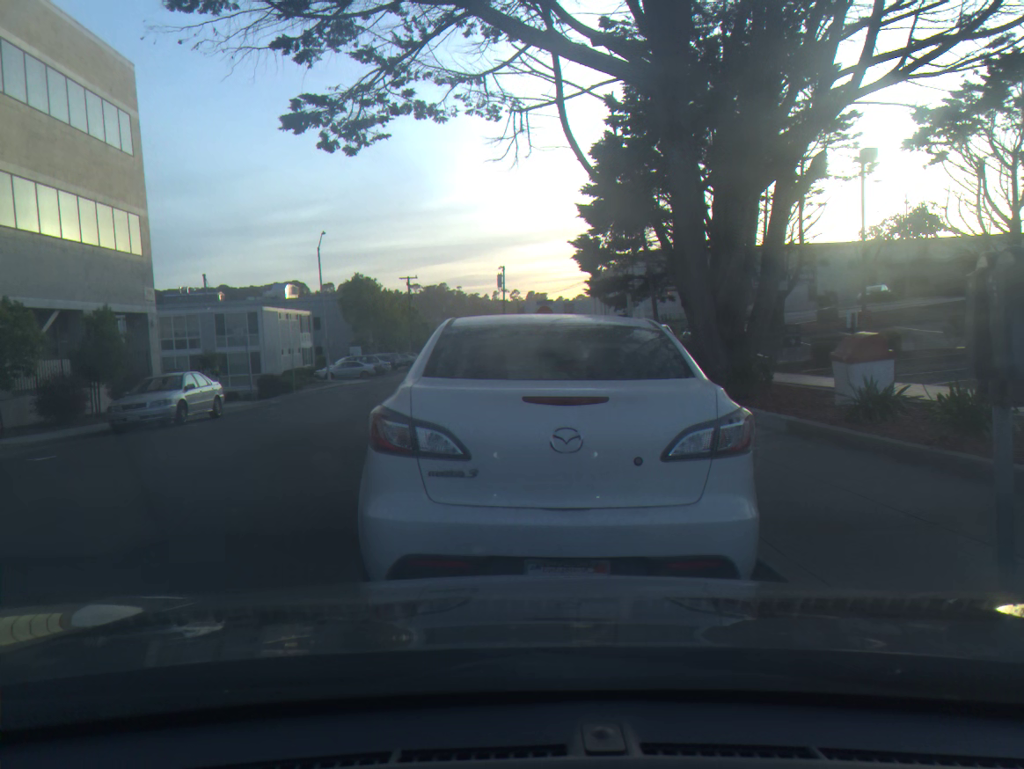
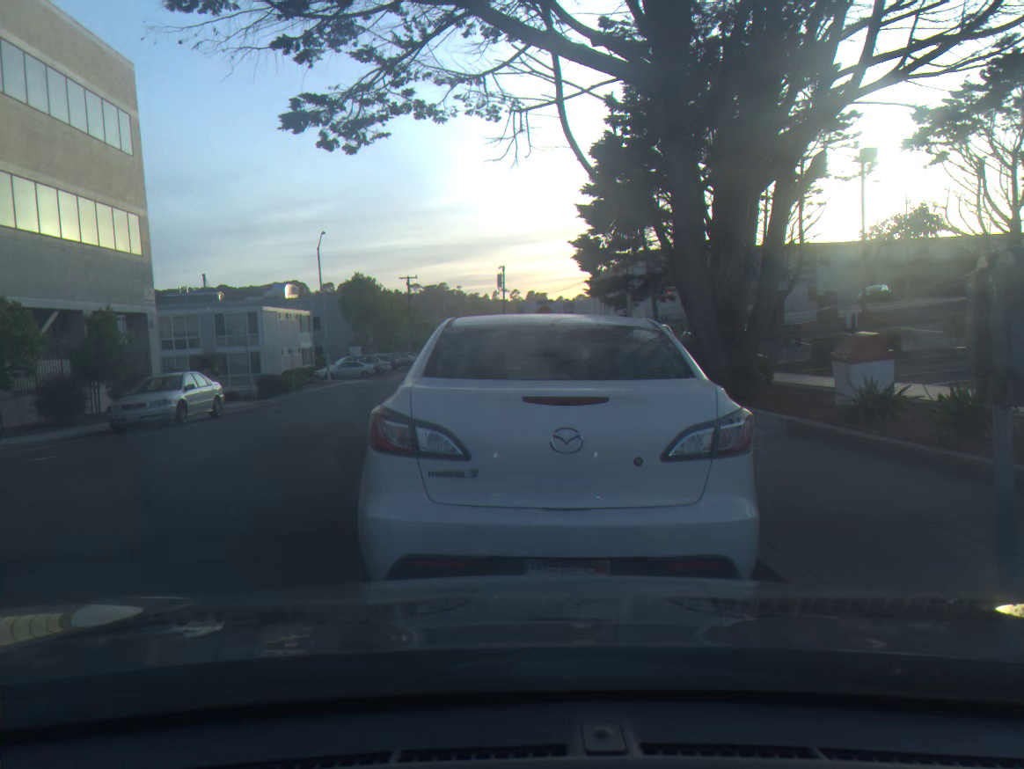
(0.0, 0.0) m; 0°
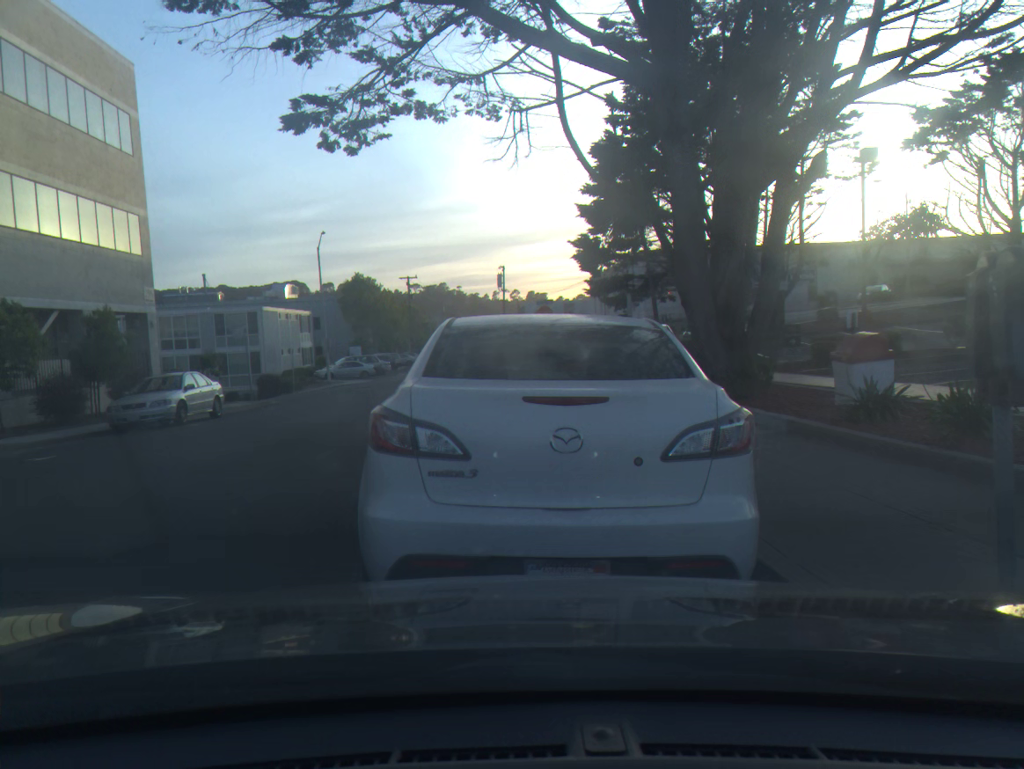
(0.0, 0.0) m; 0°
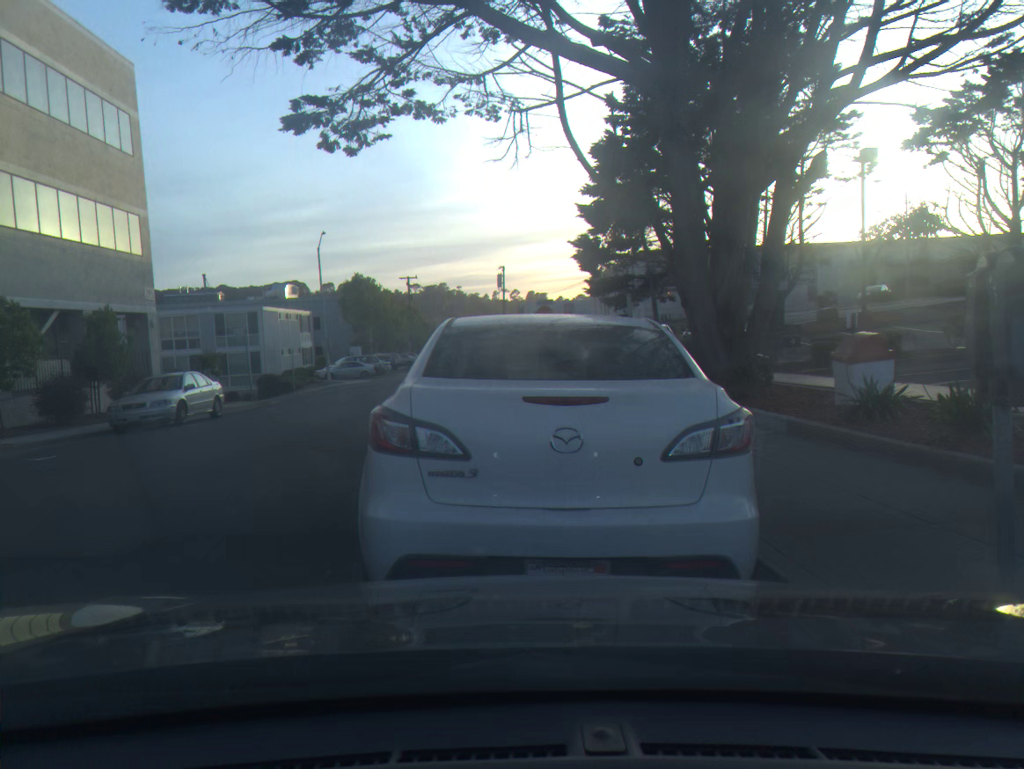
(0.0, 0.0) m; 0°
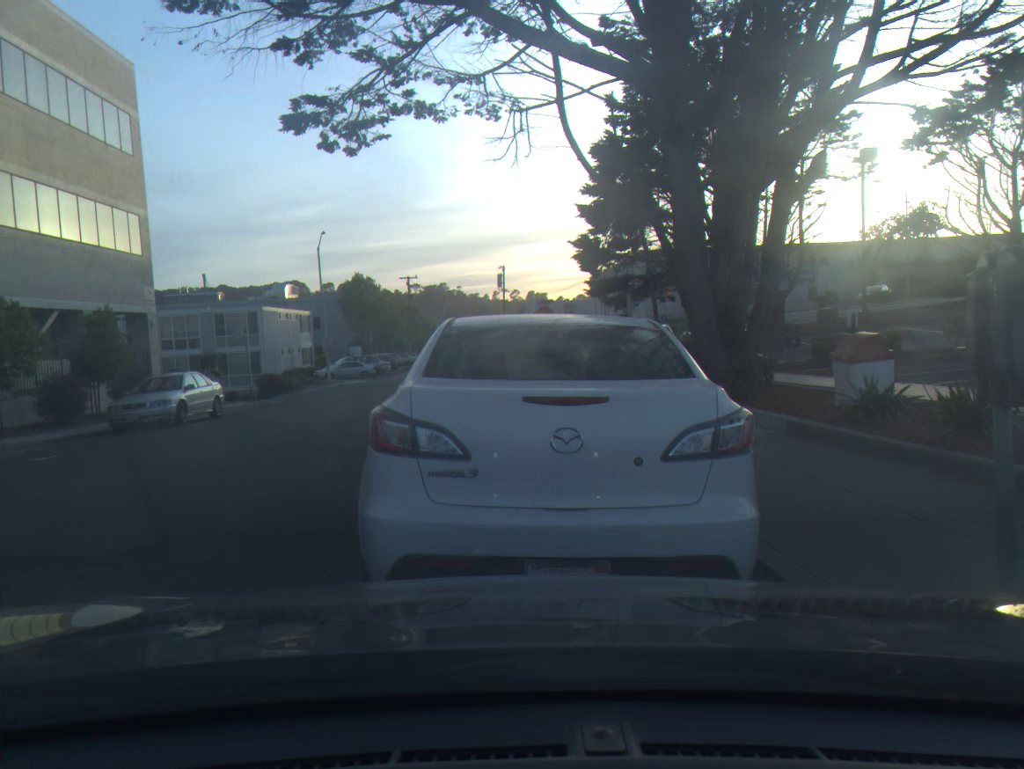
(0.0, 0.0) m; 0°
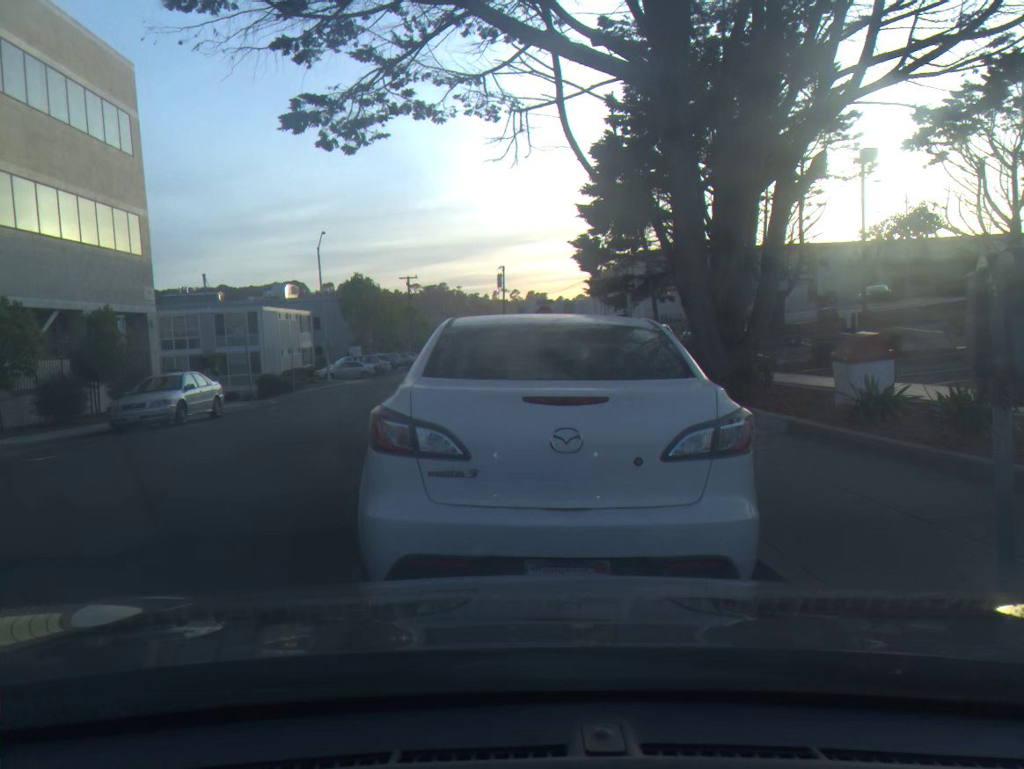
(0.0, 0.0) m; 0°
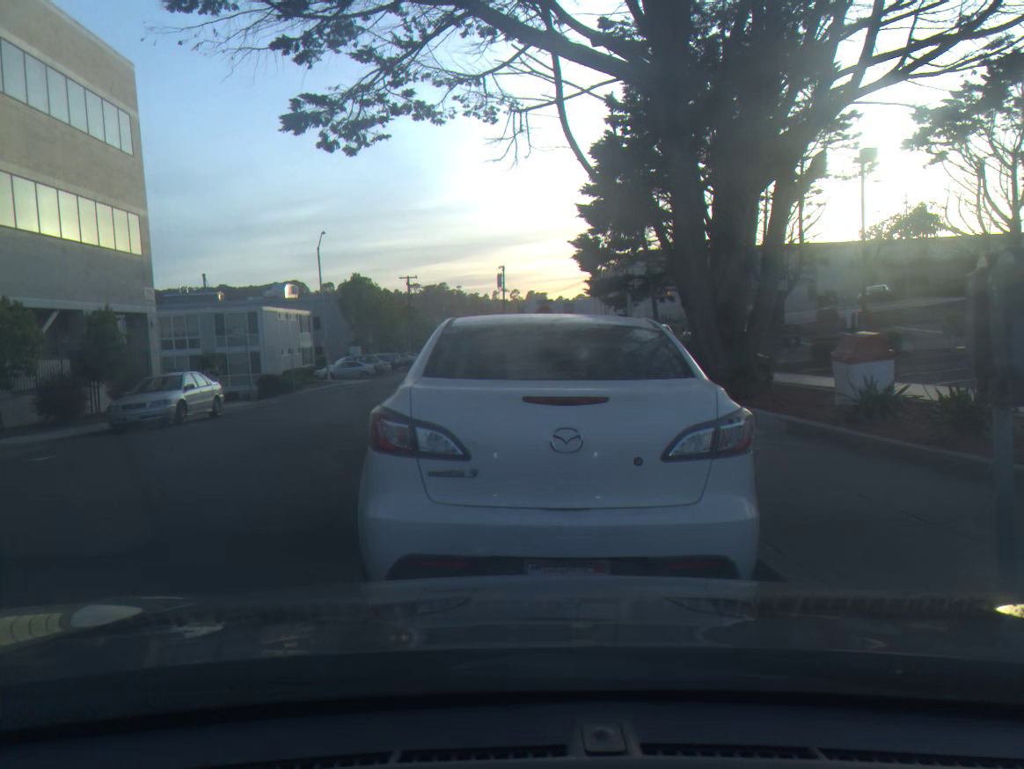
(0.0, 0.0) m; 0°
